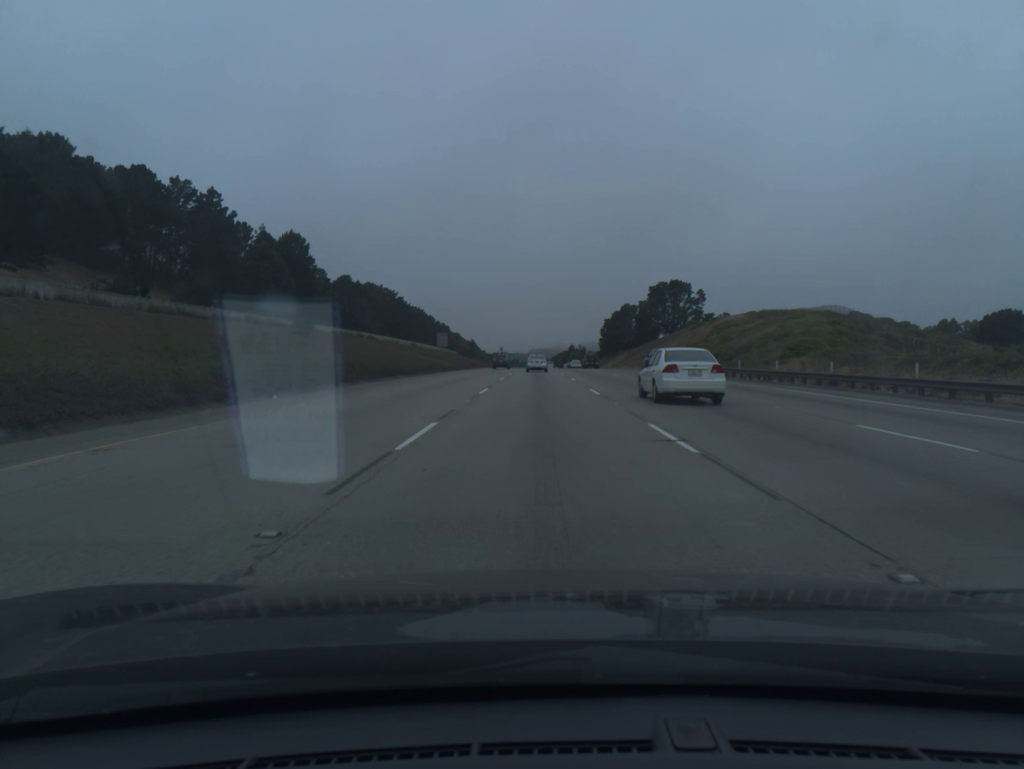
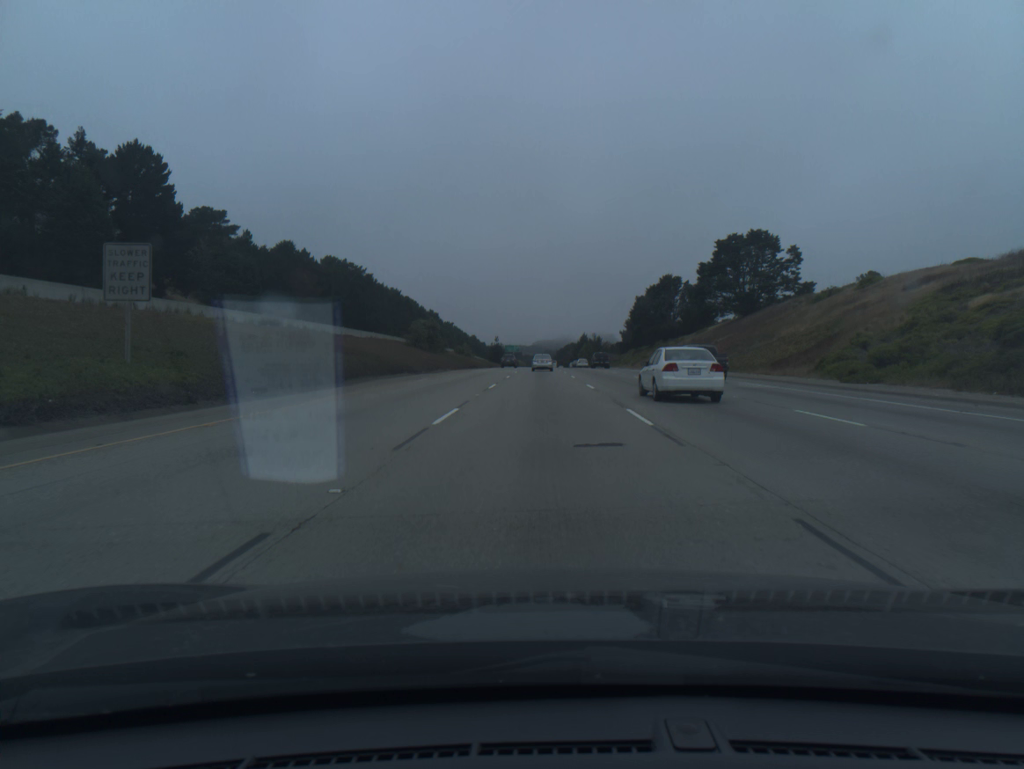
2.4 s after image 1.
(-0.1, +69.6) m; 0°
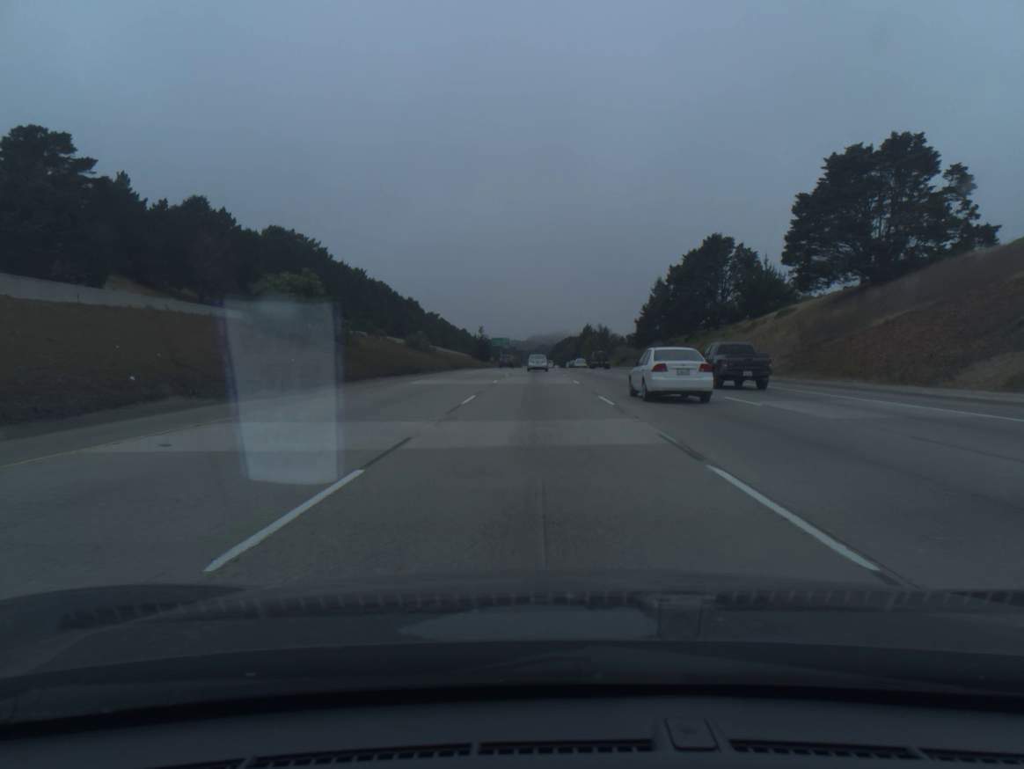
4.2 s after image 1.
(+0.2, +52.5) m; 0°
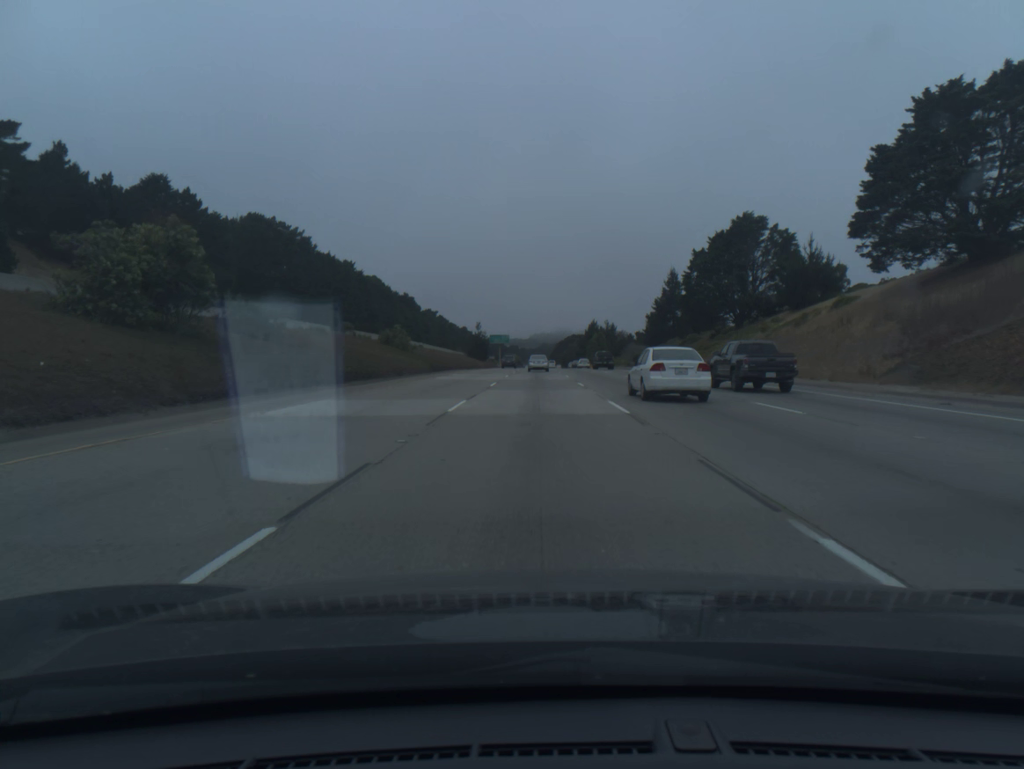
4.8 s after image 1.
(0.0, +17.6) m; 0°
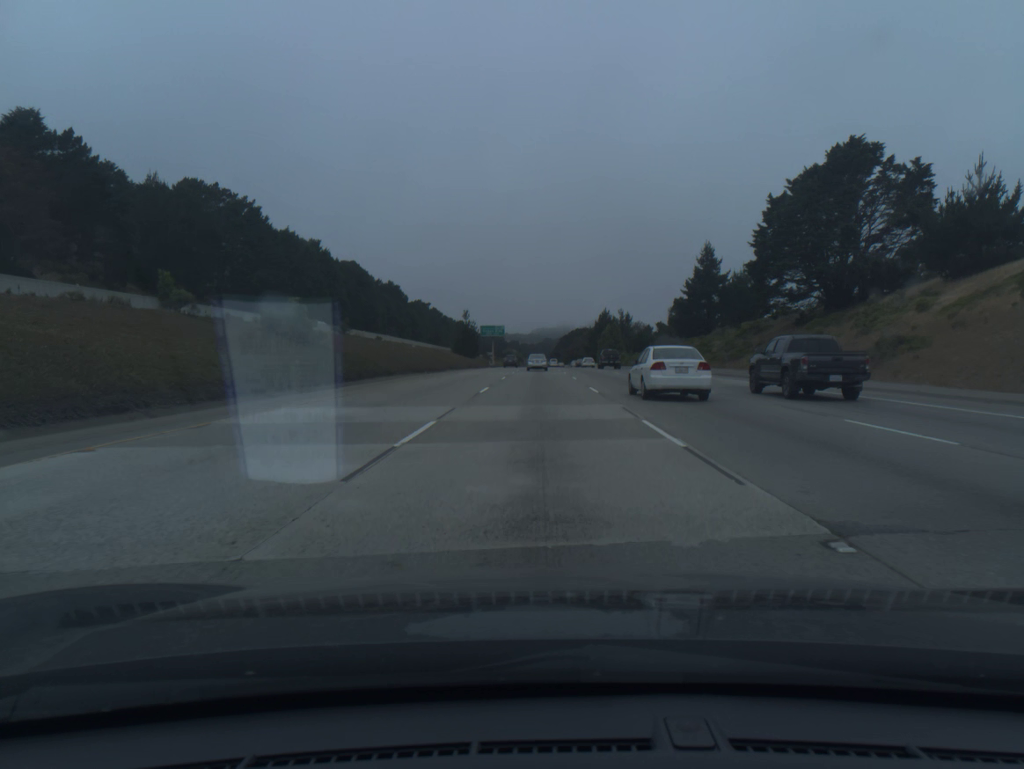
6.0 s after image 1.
(-0.1, +35.3) m; 0°
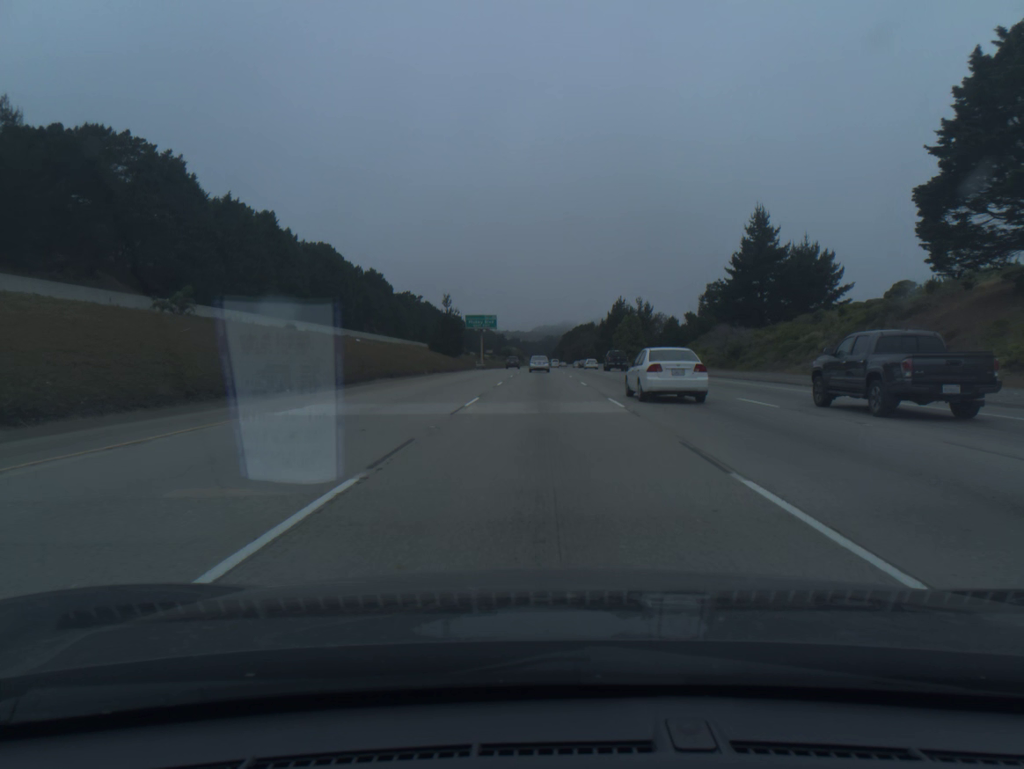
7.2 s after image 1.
(0.0, +35.5) m; 0°
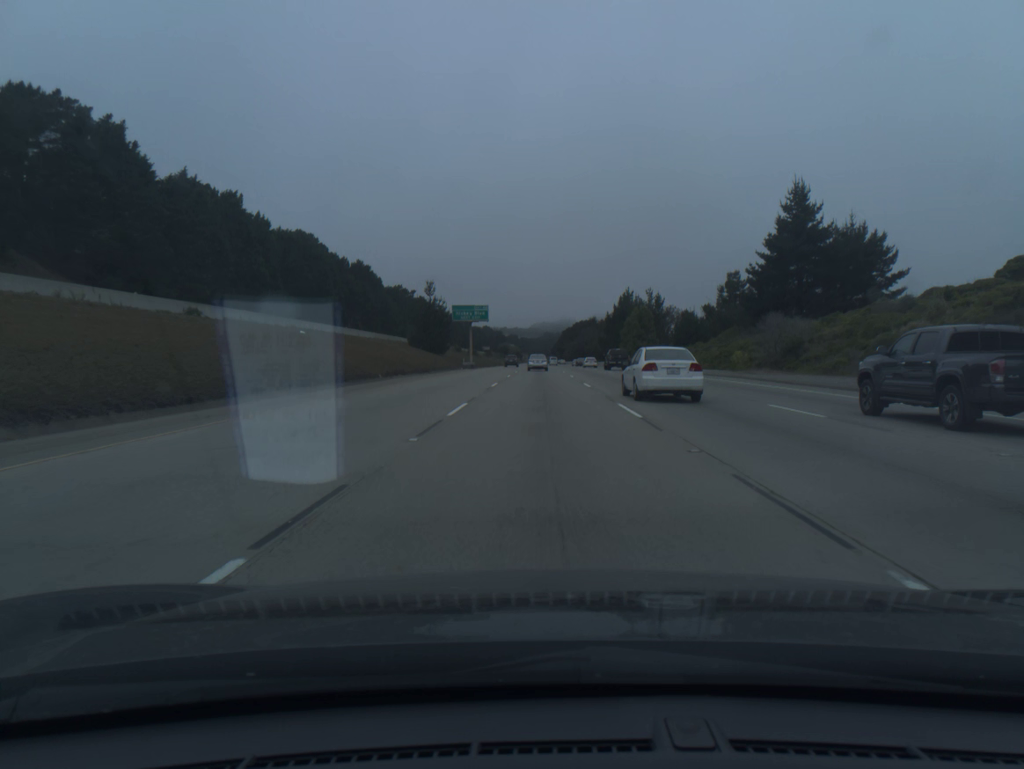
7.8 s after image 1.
(0.0, +17.8) m; 0°
